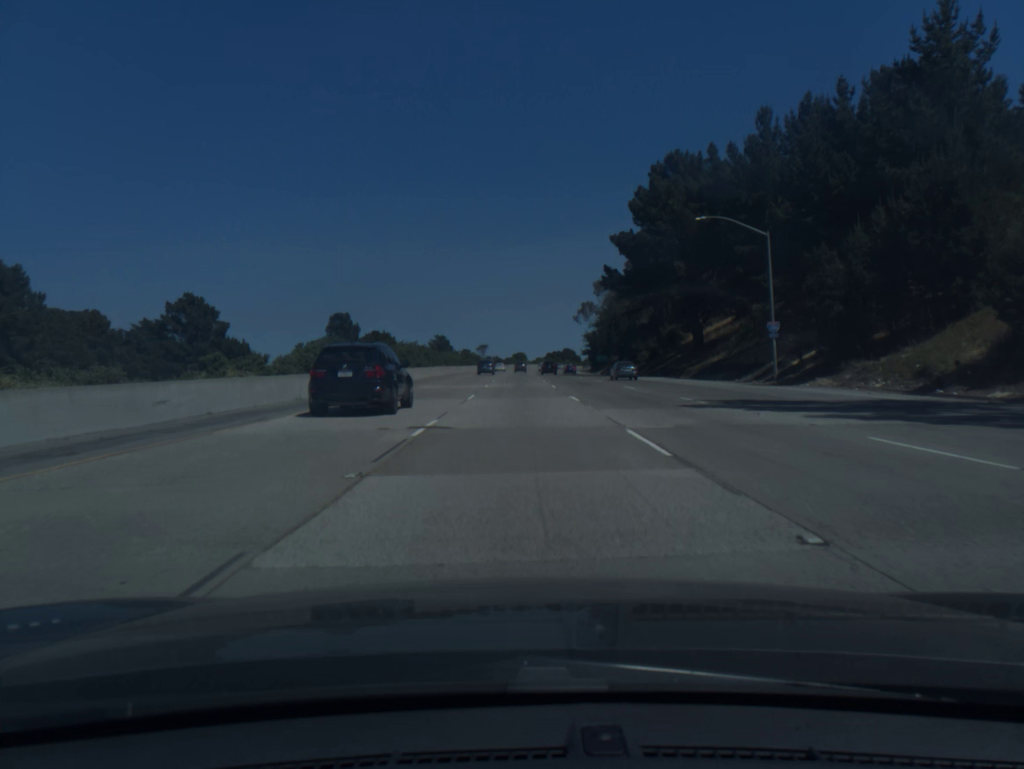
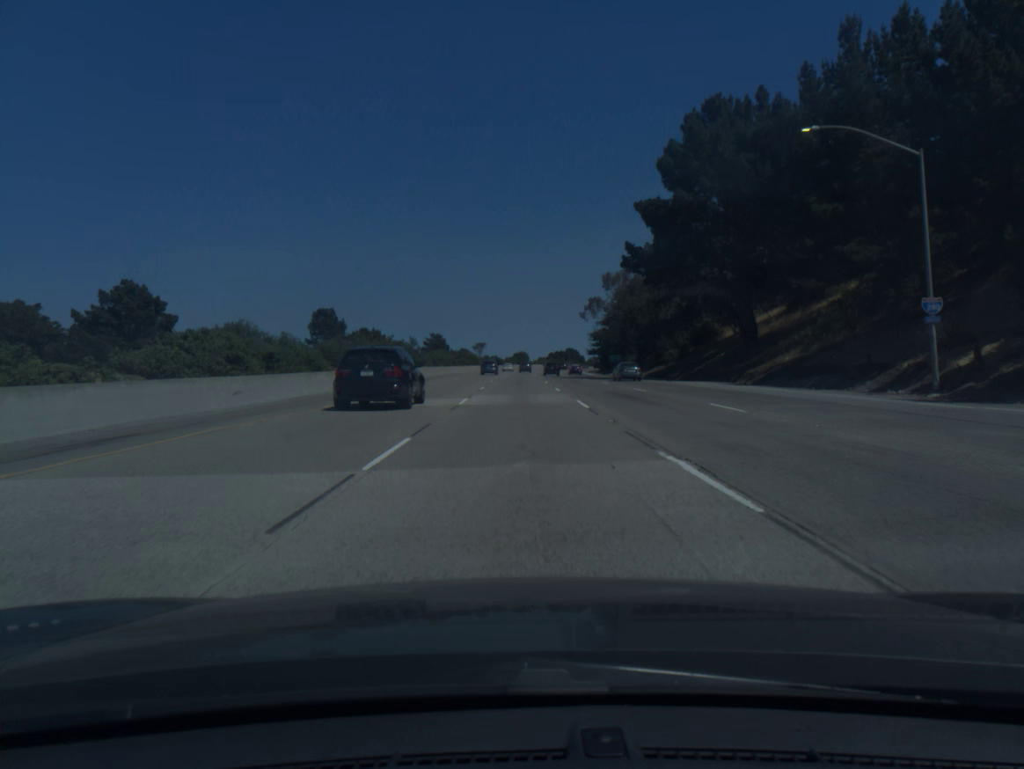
(0.0, +18.5) m; 0°
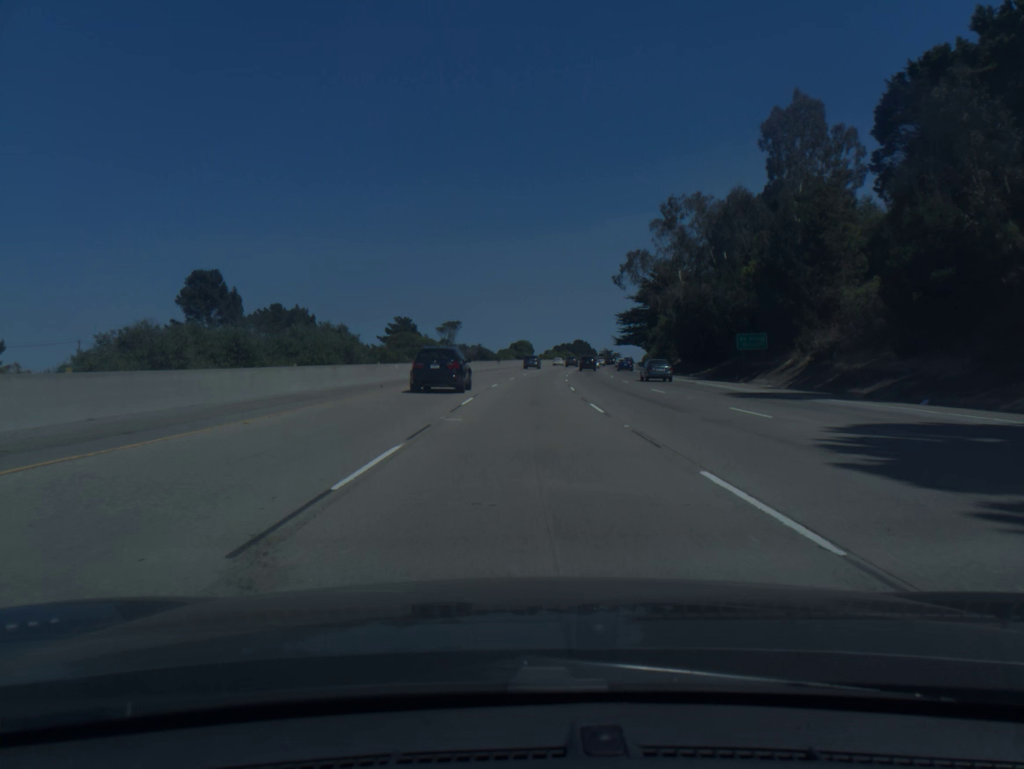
(-0.1, +74.4) m; 0°
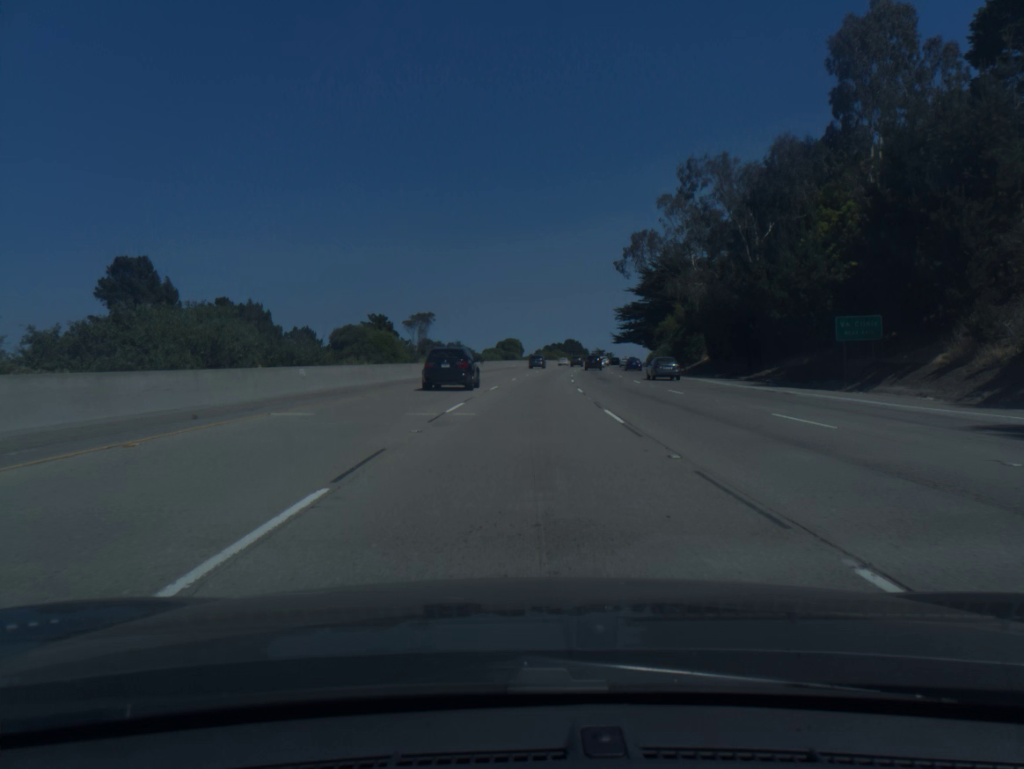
(+0.1, +18.7) m; +1°
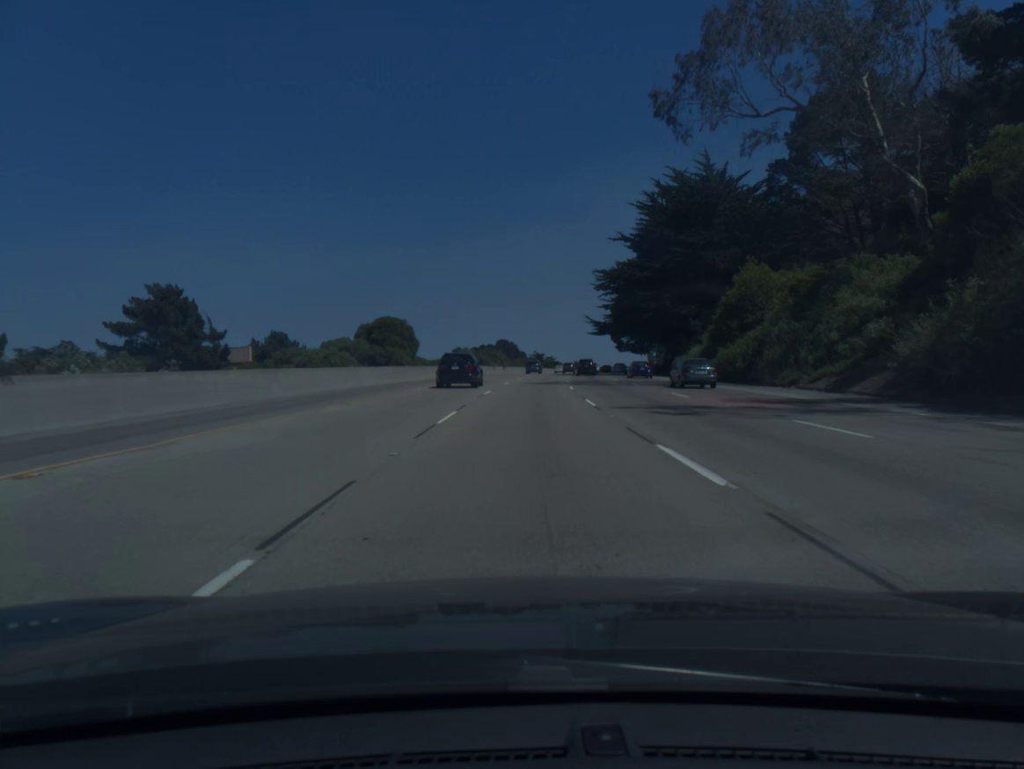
(+3.1, +75.0) m; +5°
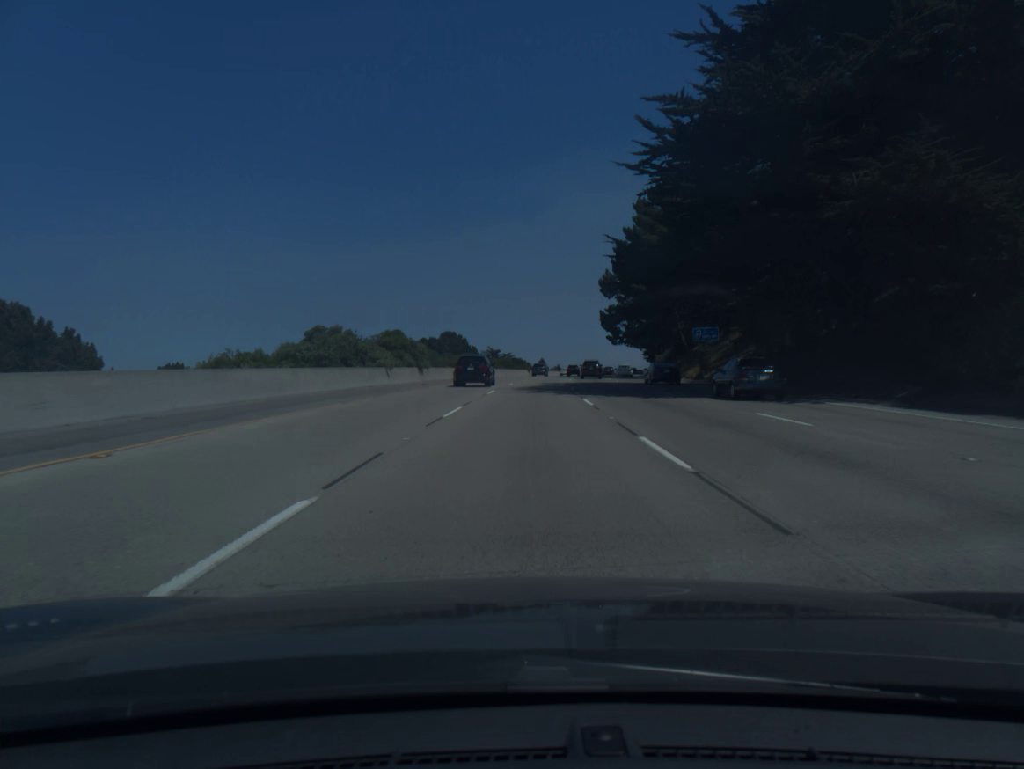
(+1.6, +56.4) m; +3°
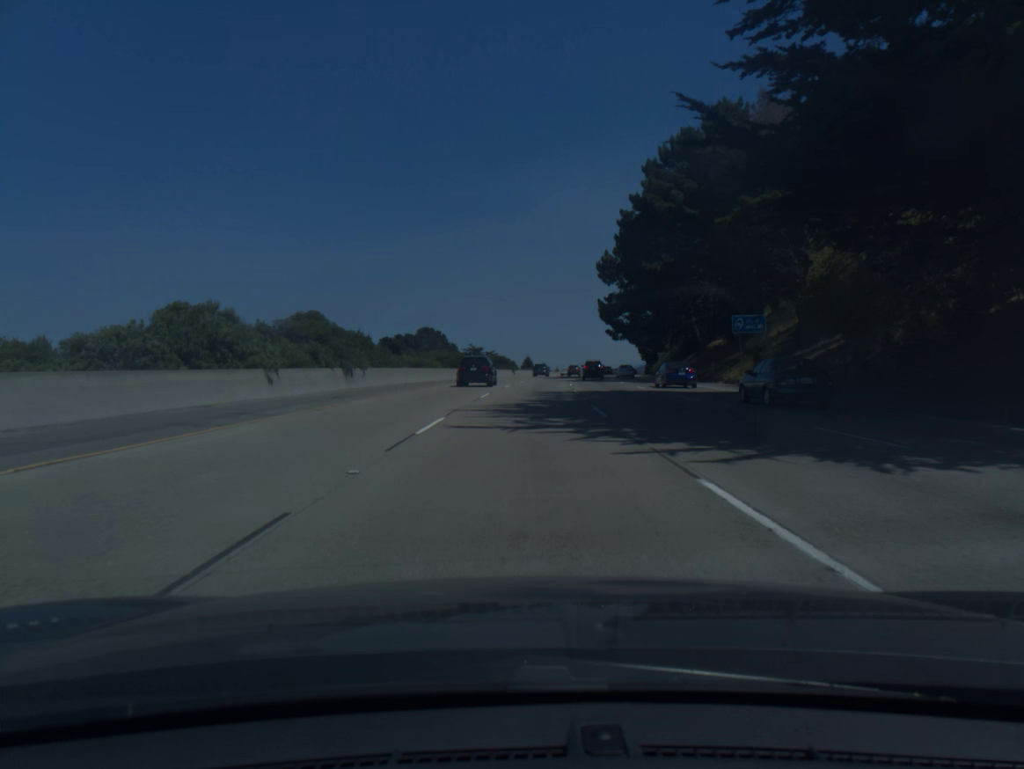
(+0.2, +18.8) m; +1°
